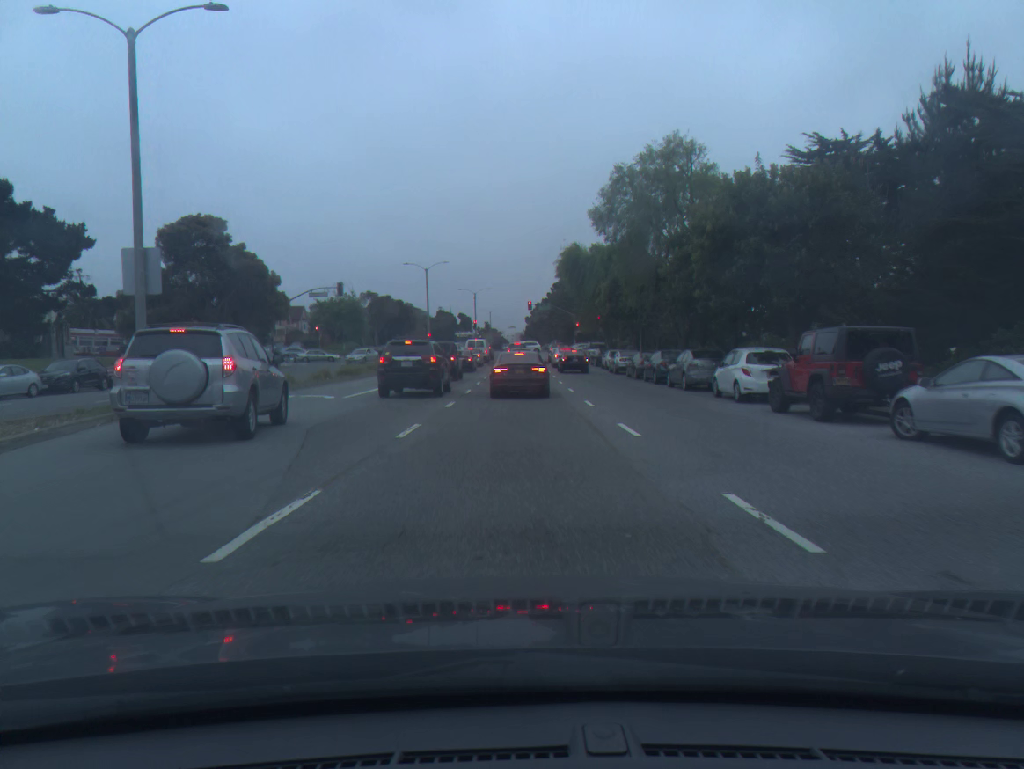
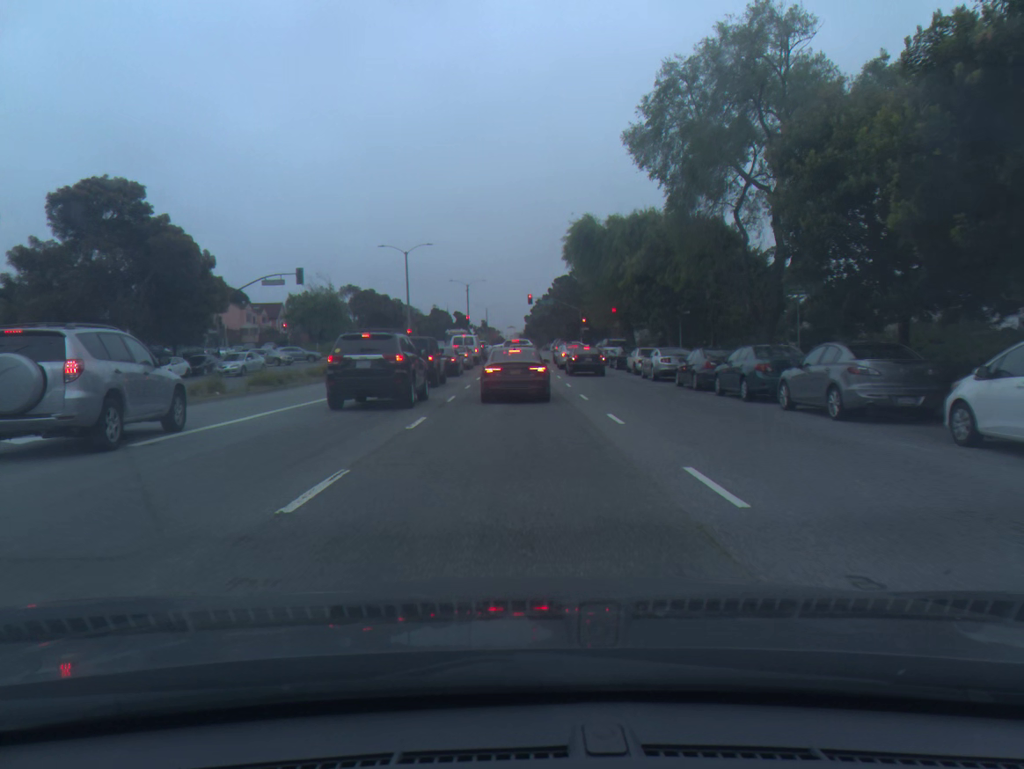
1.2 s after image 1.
(0.0, +13.4) m; 0°
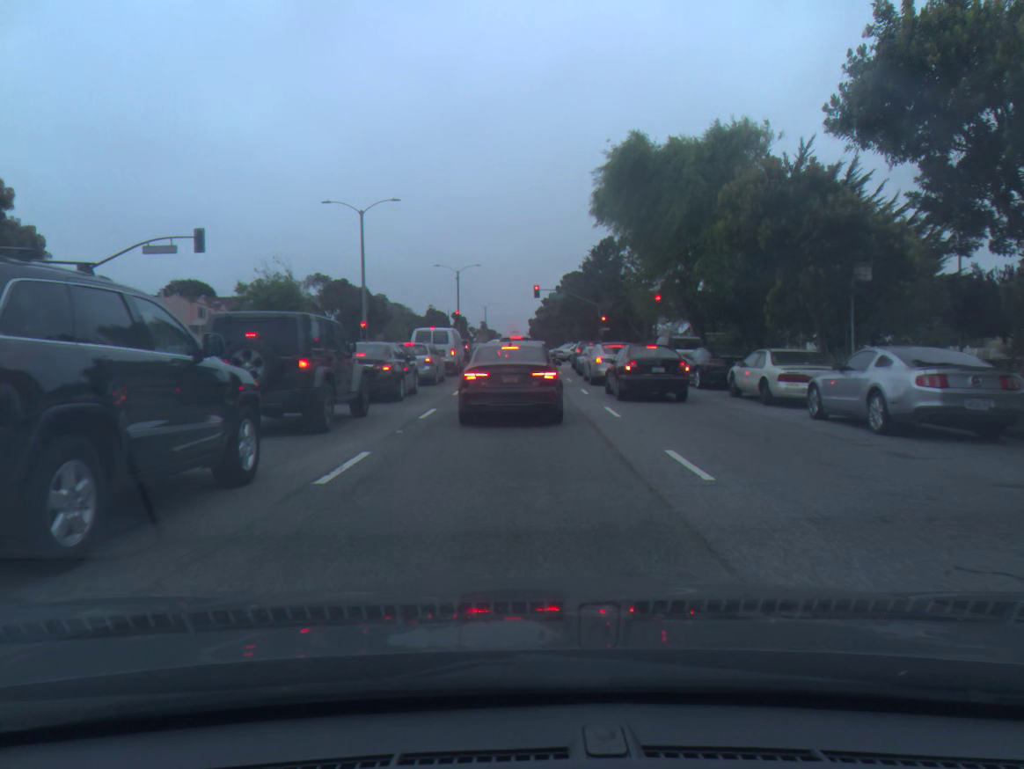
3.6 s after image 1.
(0.0, +20.8) m; 0°
